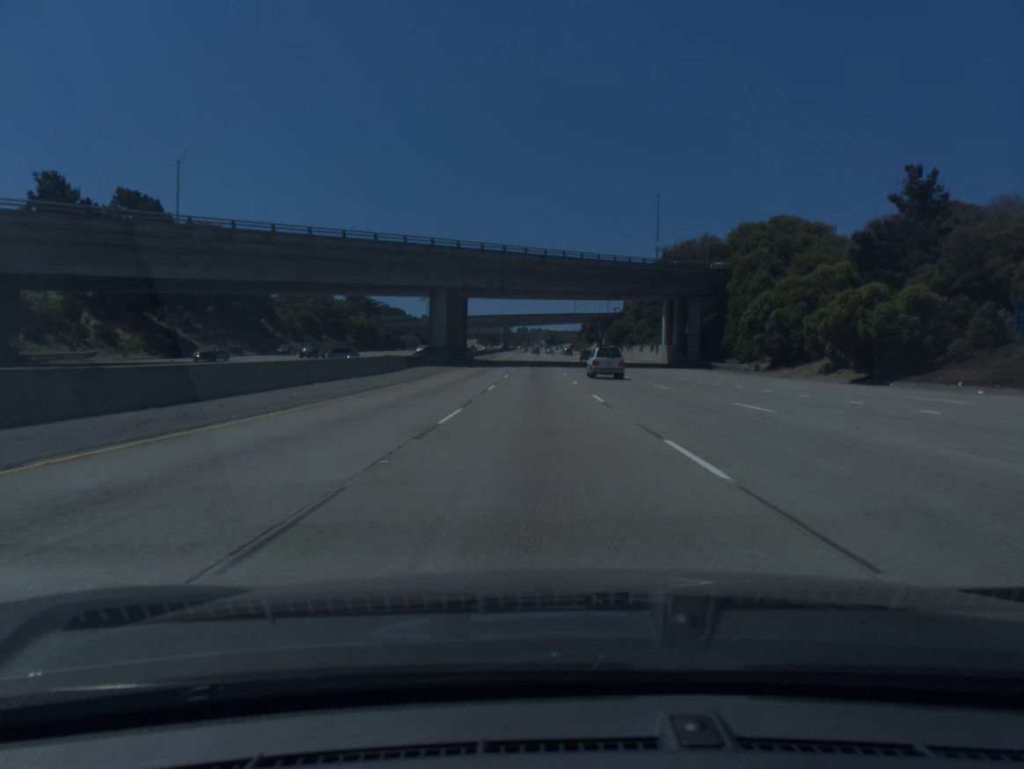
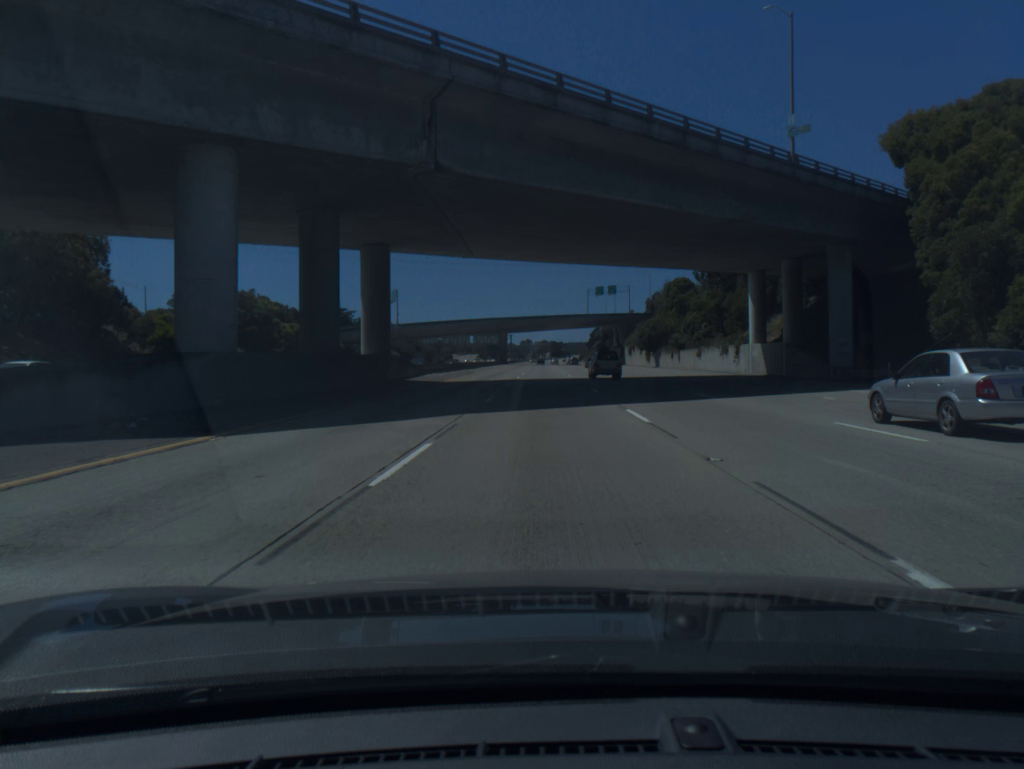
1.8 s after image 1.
(-0.5, +50.8) m; 0°
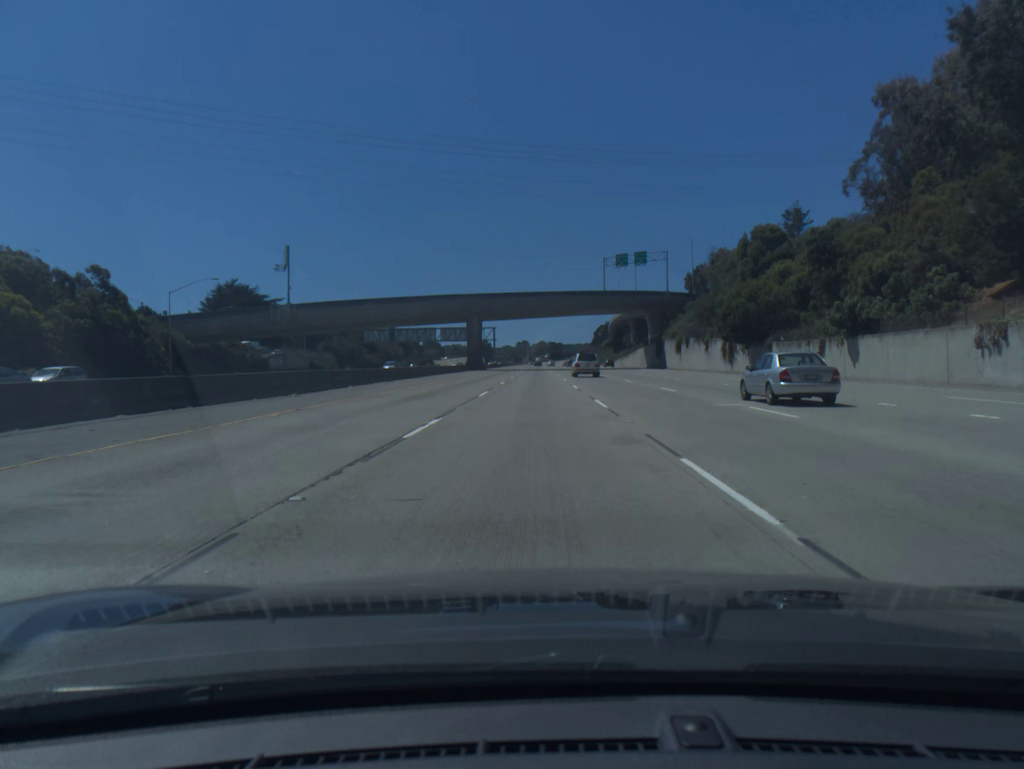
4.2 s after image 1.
(+0.4, +68.5) m; 0°
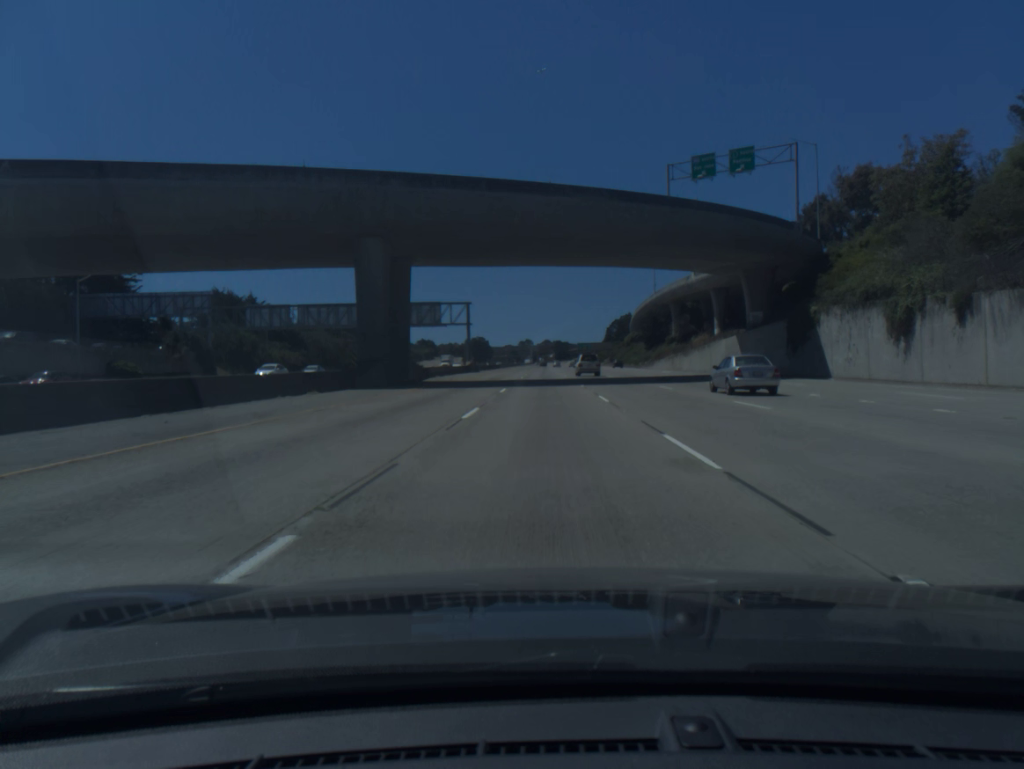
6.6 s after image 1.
(-0.5, +69.6) m; 0°
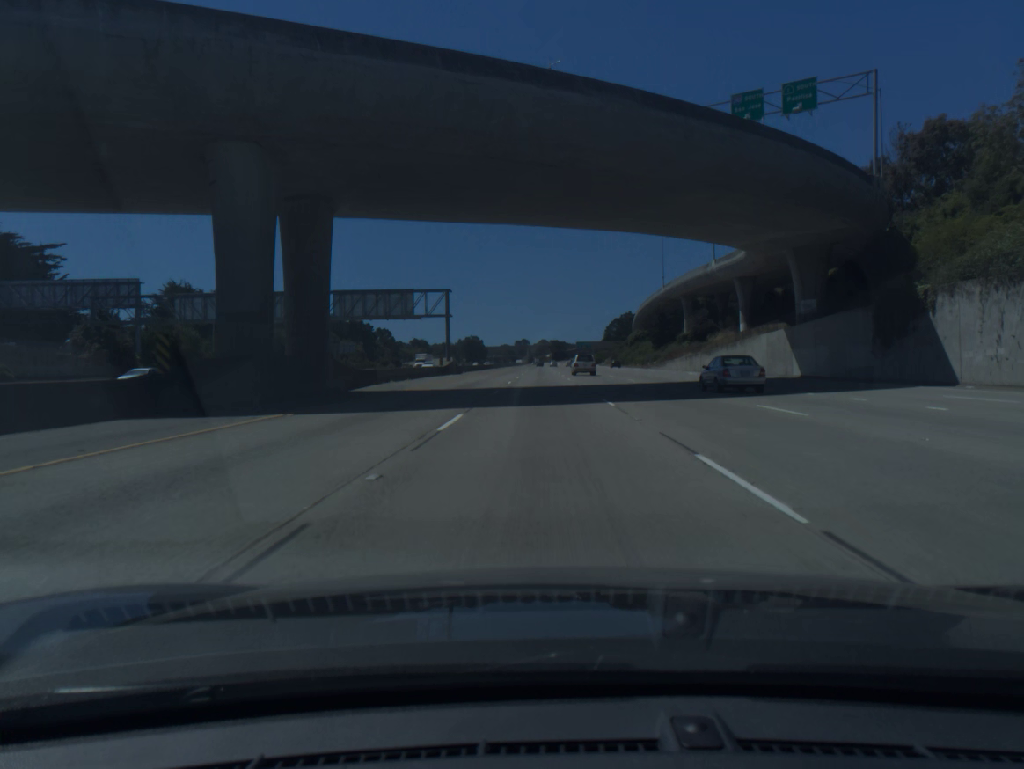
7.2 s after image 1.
(0.0, +17.6) m; 0°
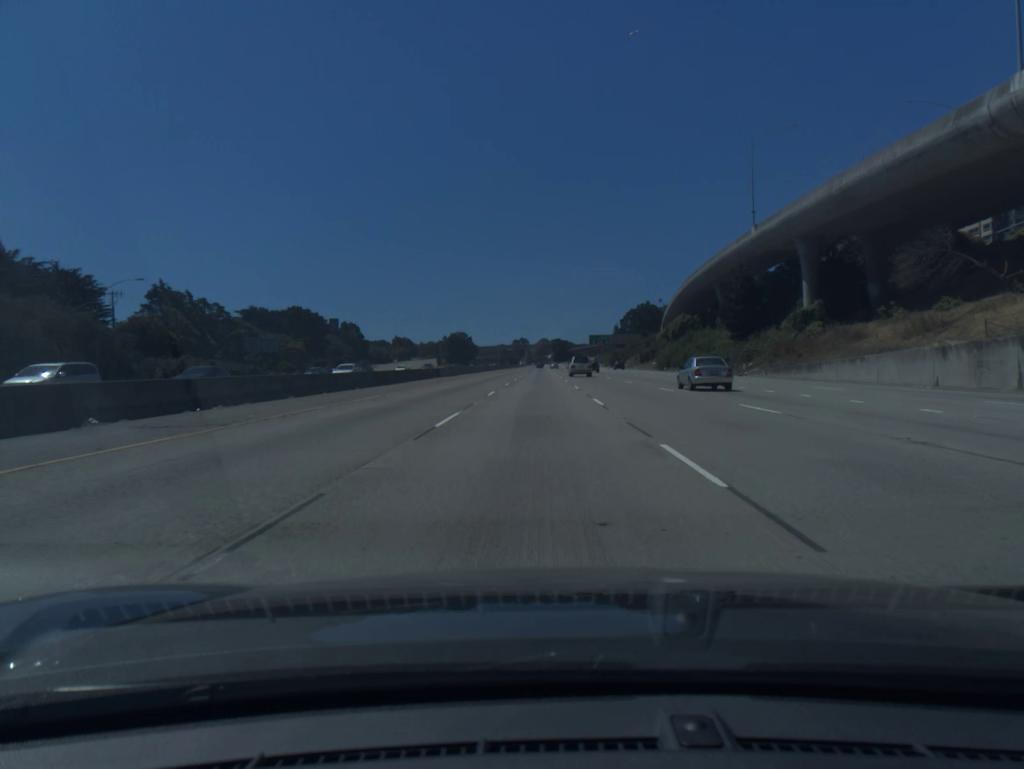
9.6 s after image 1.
(+0.2, +71.6) m; 0°
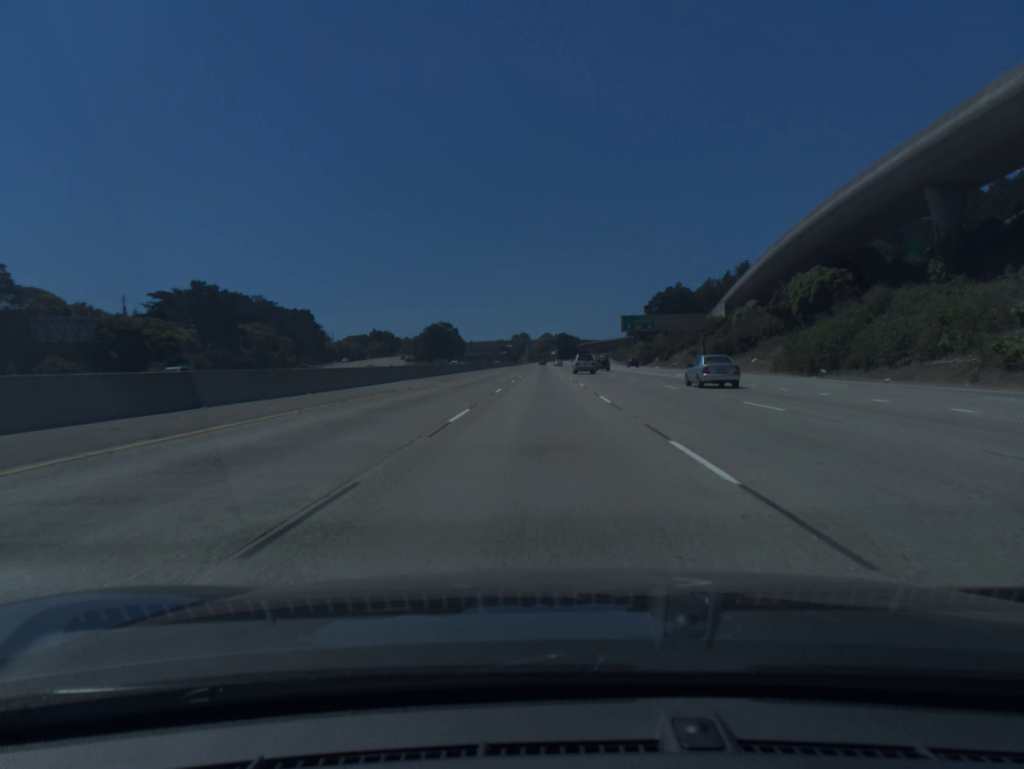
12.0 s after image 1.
(-0.3, +72.8) m; 0°
